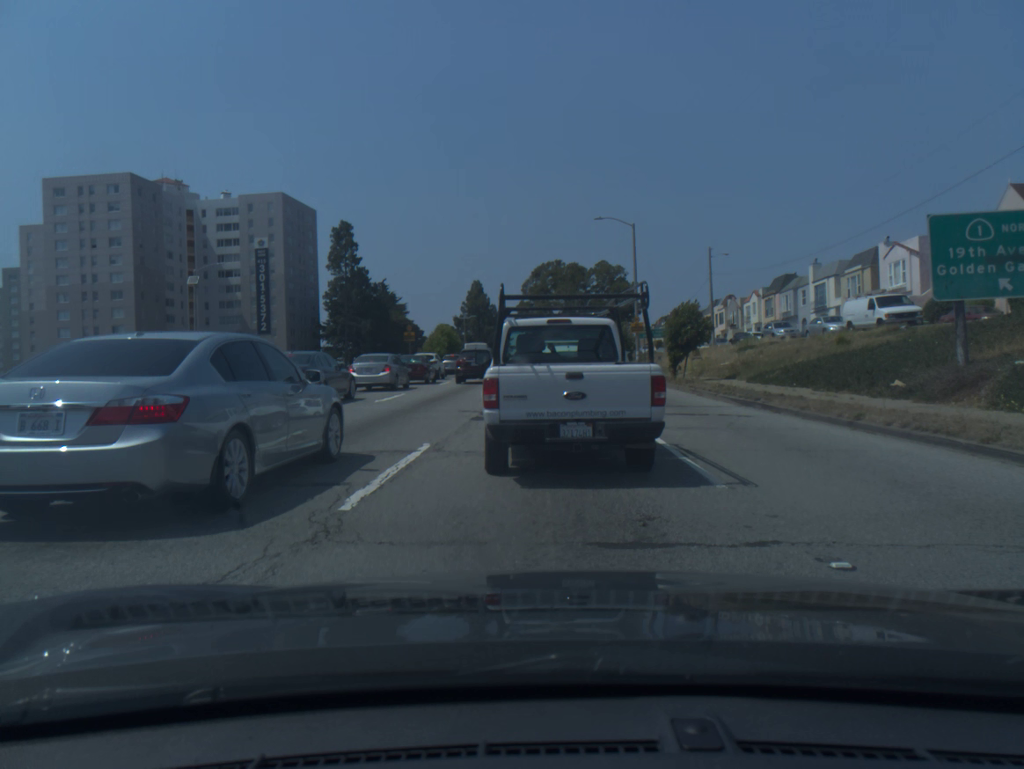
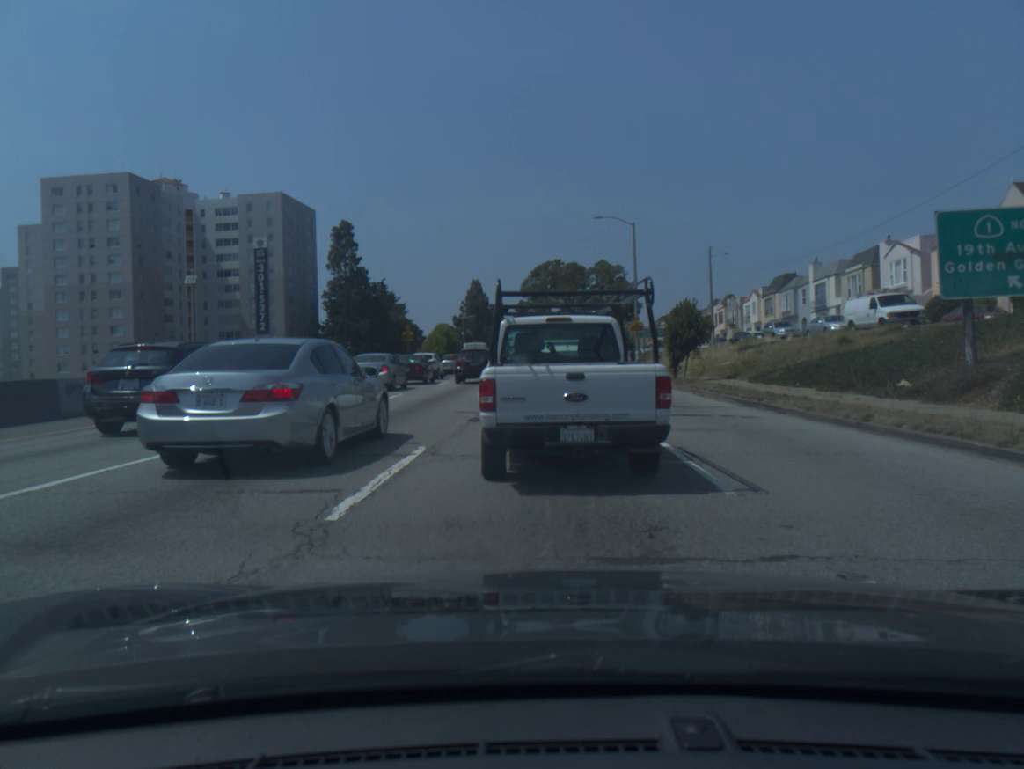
(0.0, +0.4) m; 0°
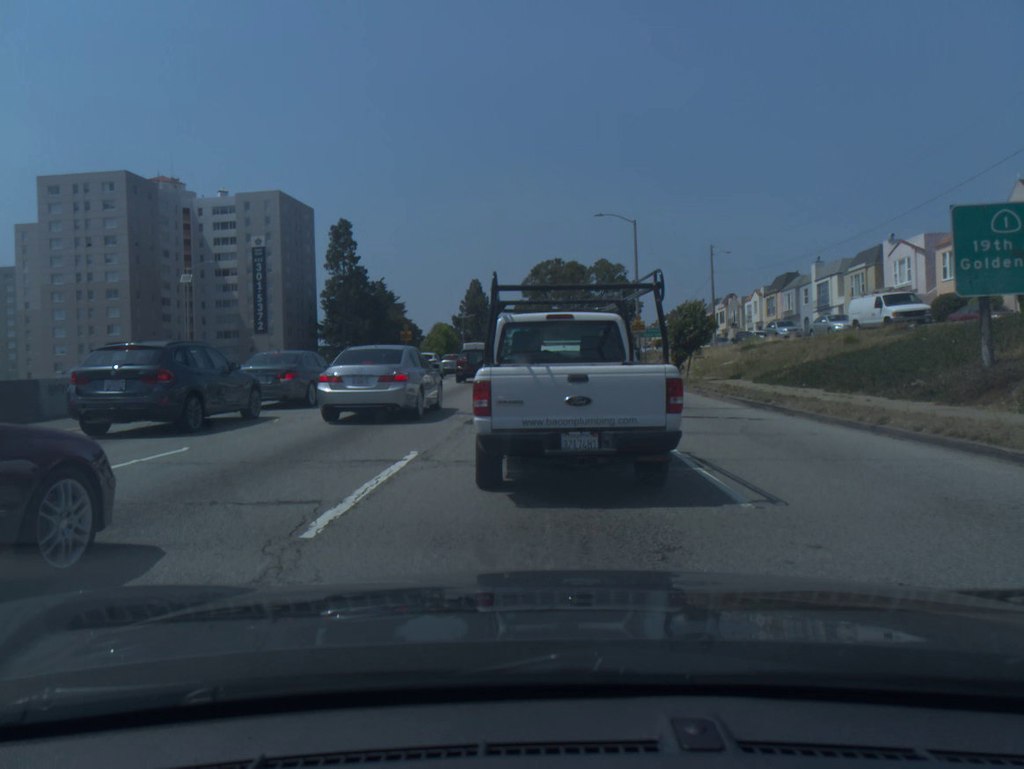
(0.0, +0.6) m; 0°
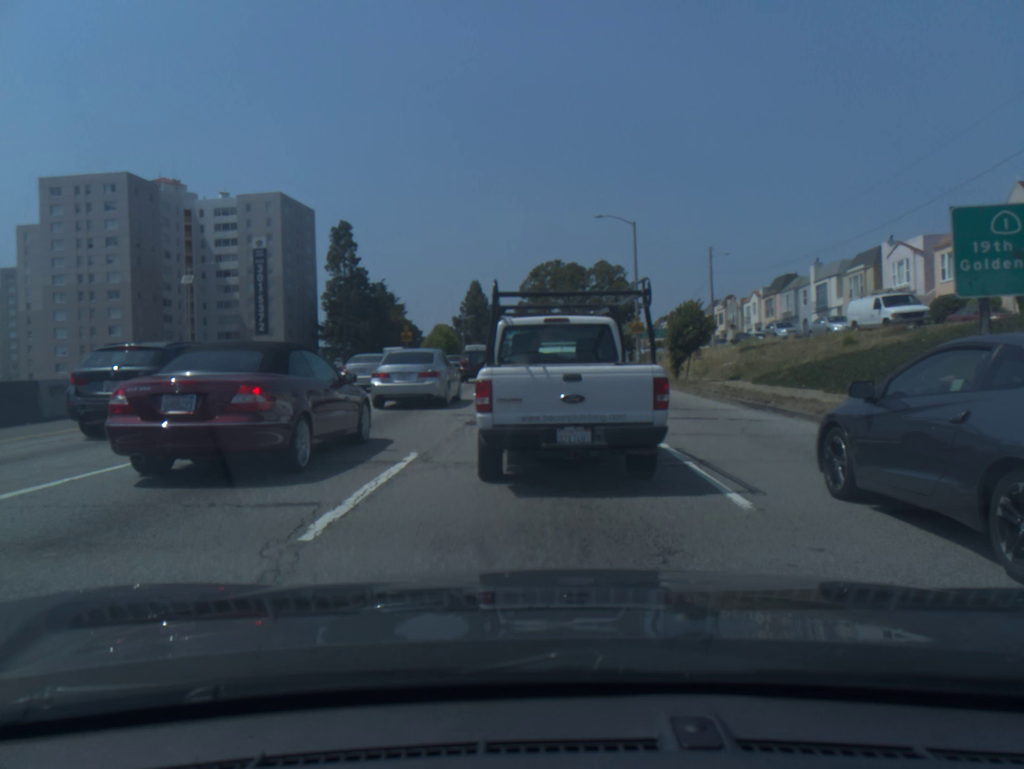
(0.0, 0.0) m; 0°
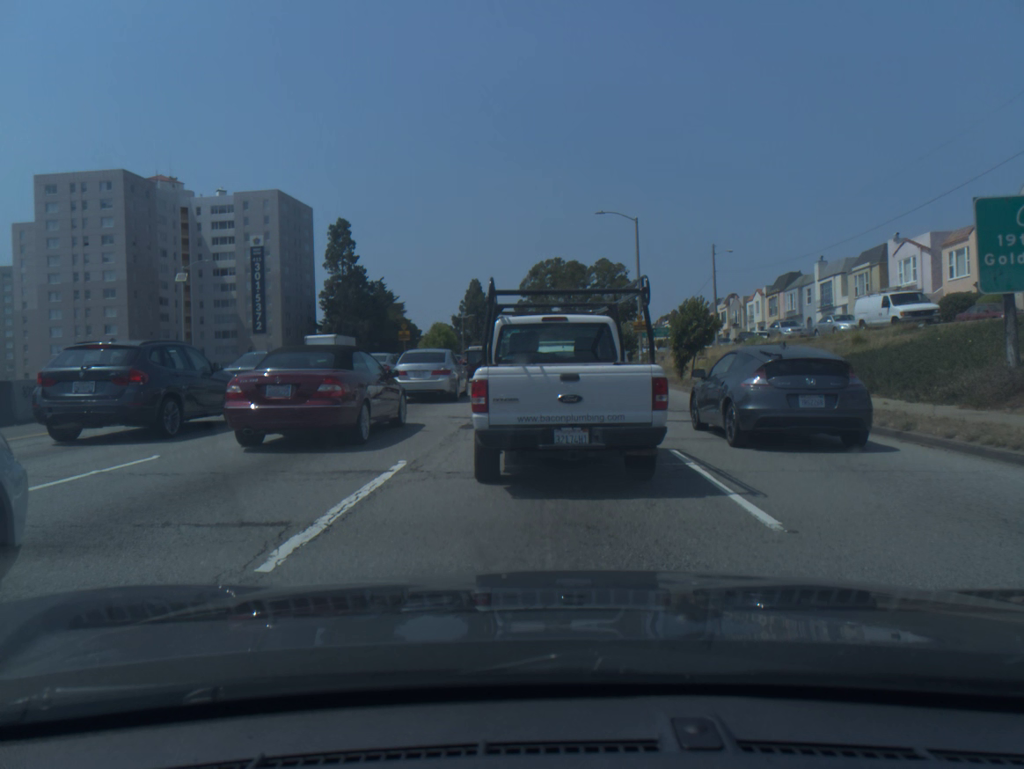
(0.0, +0.7) m; 0°
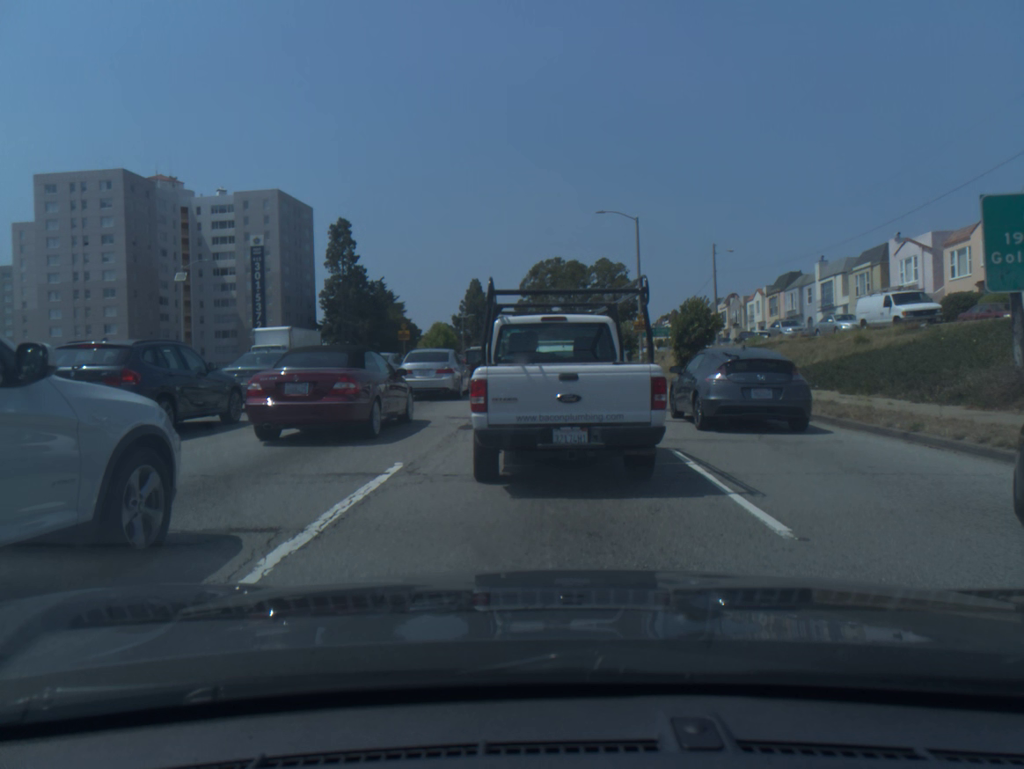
(0.0, +0.2) m; 0°
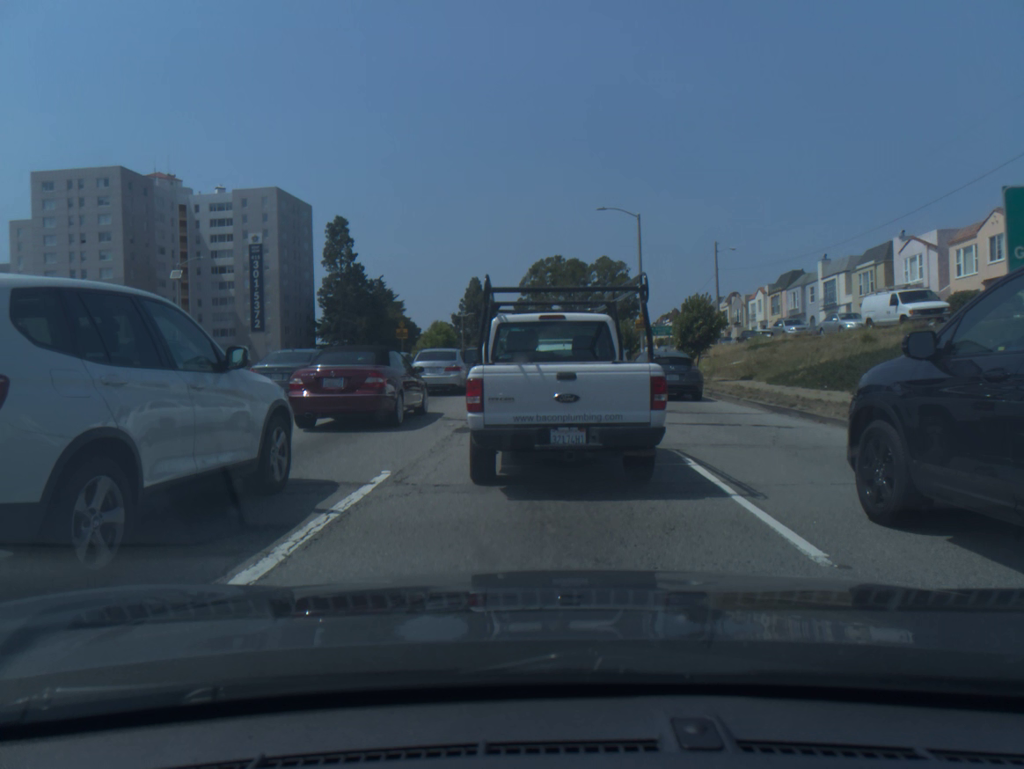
(0.0, +0.7) m; 0°
